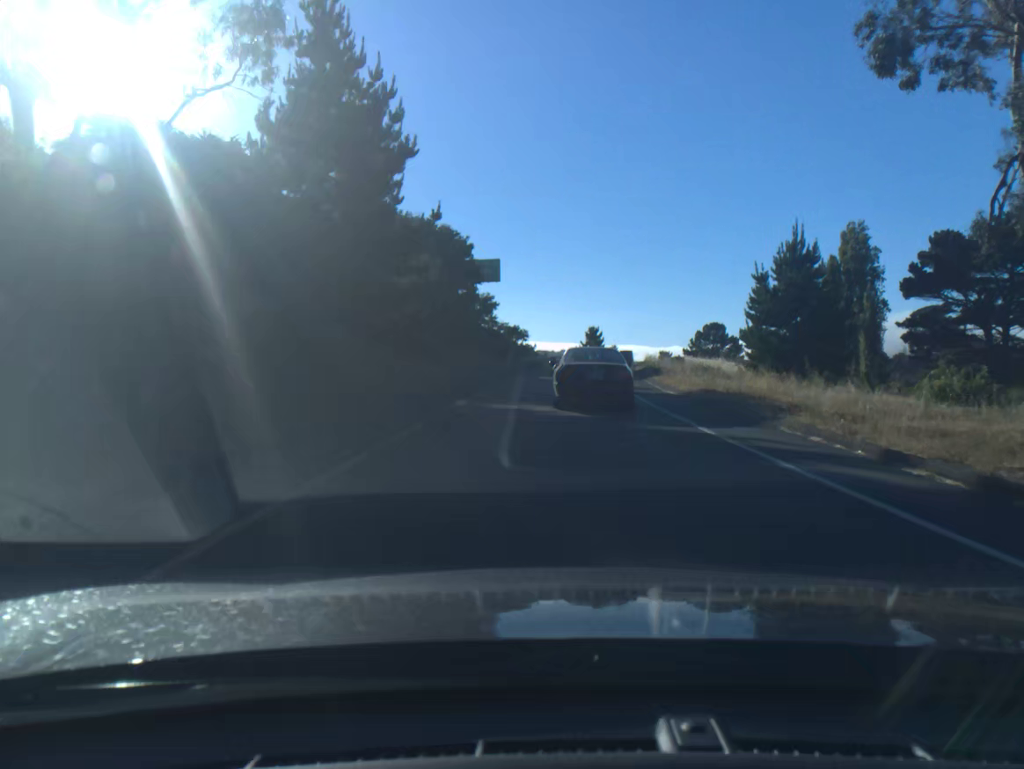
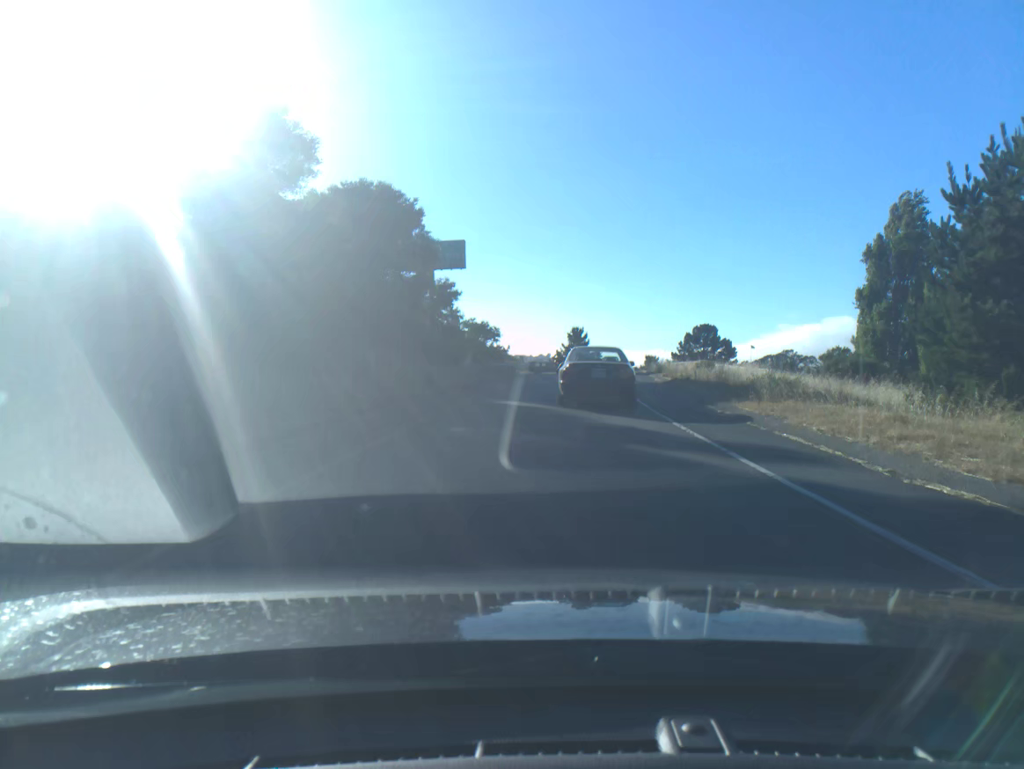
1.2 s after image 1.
(+0.2, +17.8) m; +1°
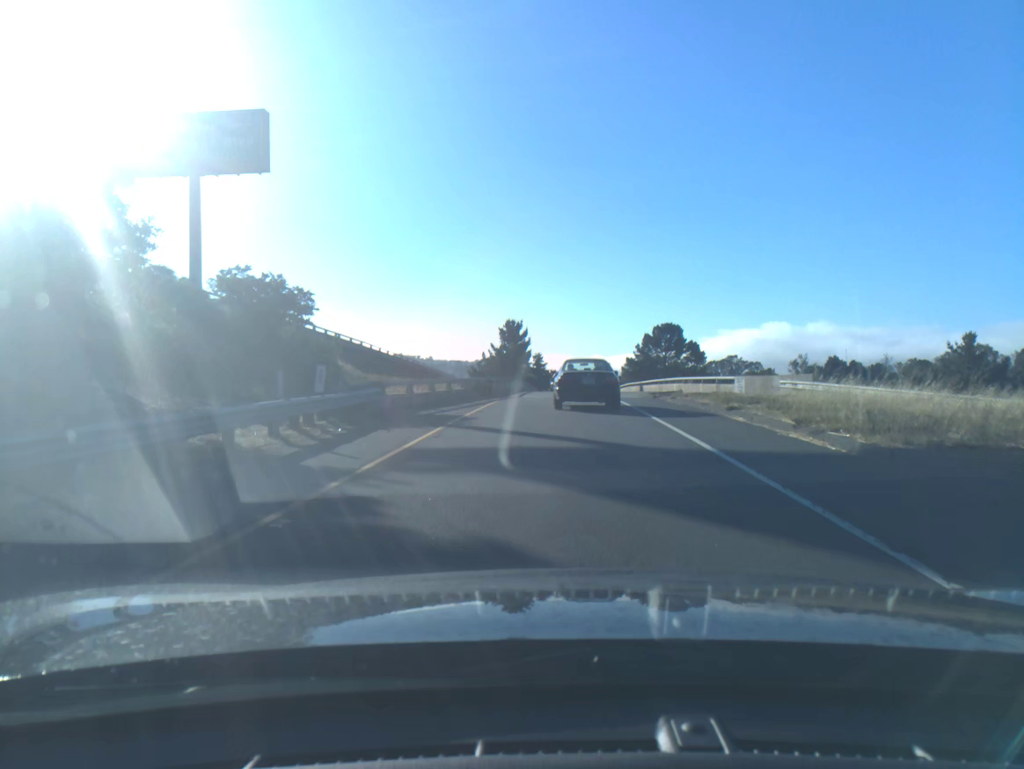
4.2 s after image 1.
(+1.8, +41.9) m; +5°
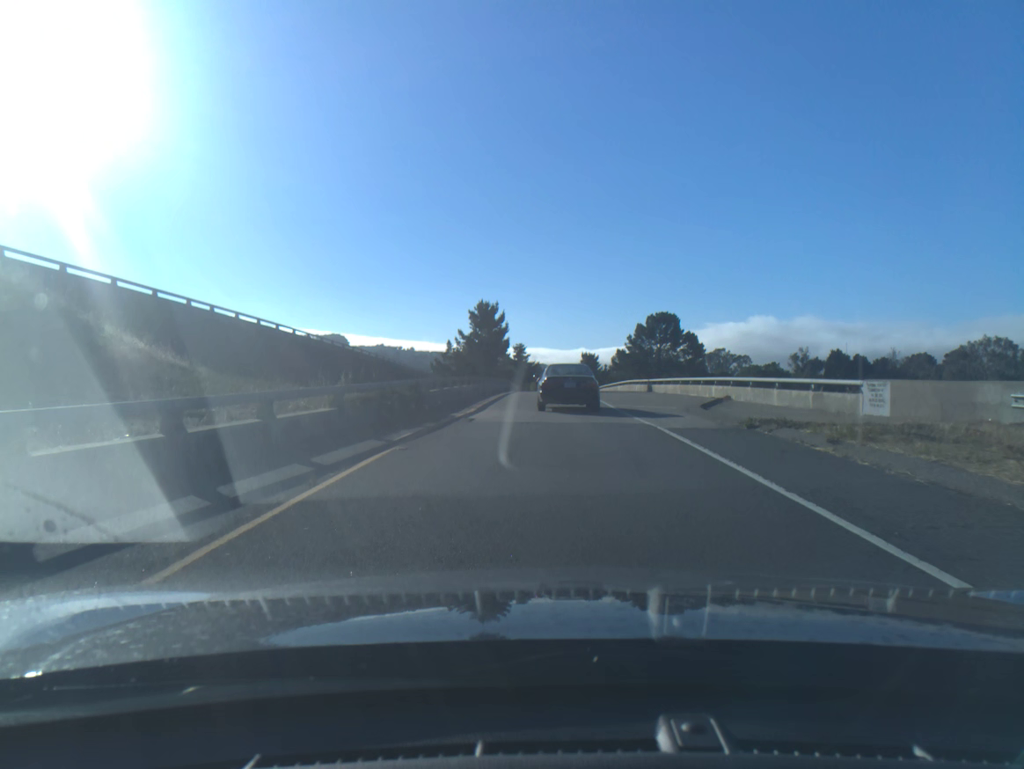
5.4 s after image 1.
(+0.2, +16.7) m; +1°
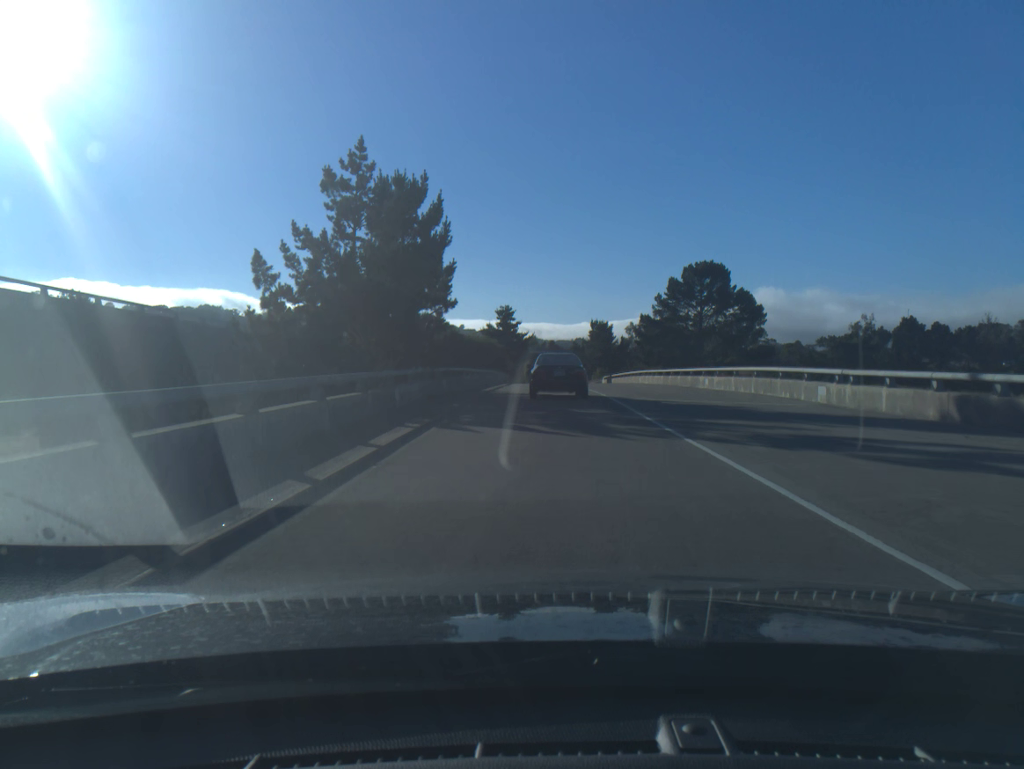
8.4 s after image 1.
(+0.1, +43.9) m; 0°
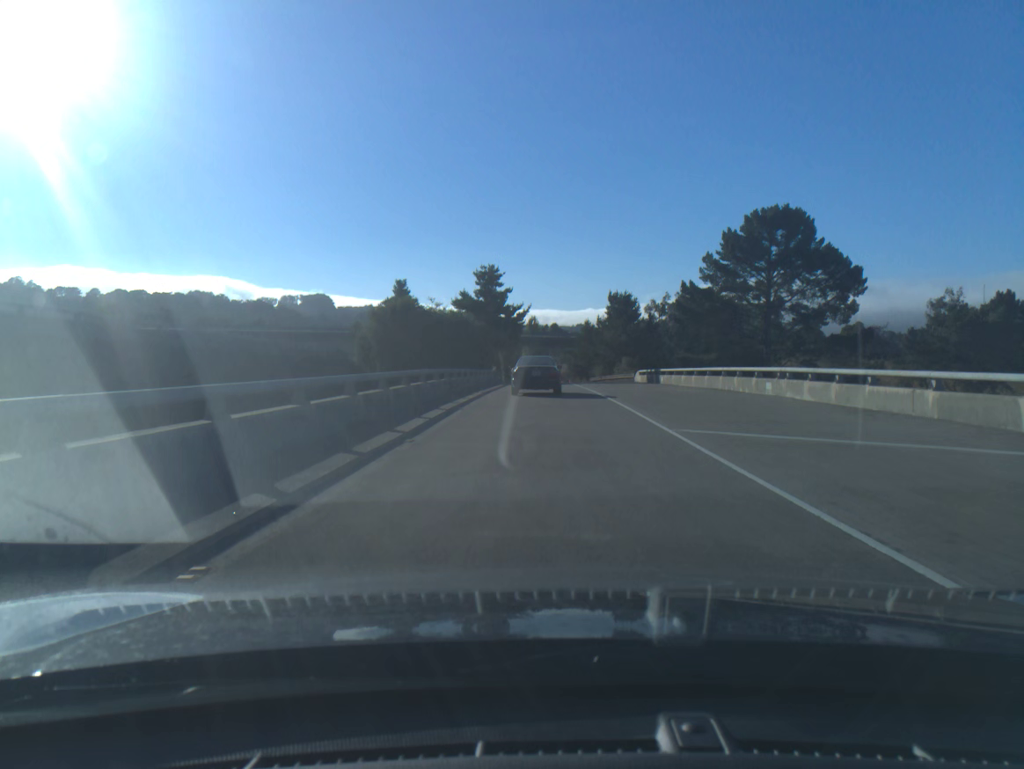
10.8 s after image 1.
(0.0, +34.4) m; 0°
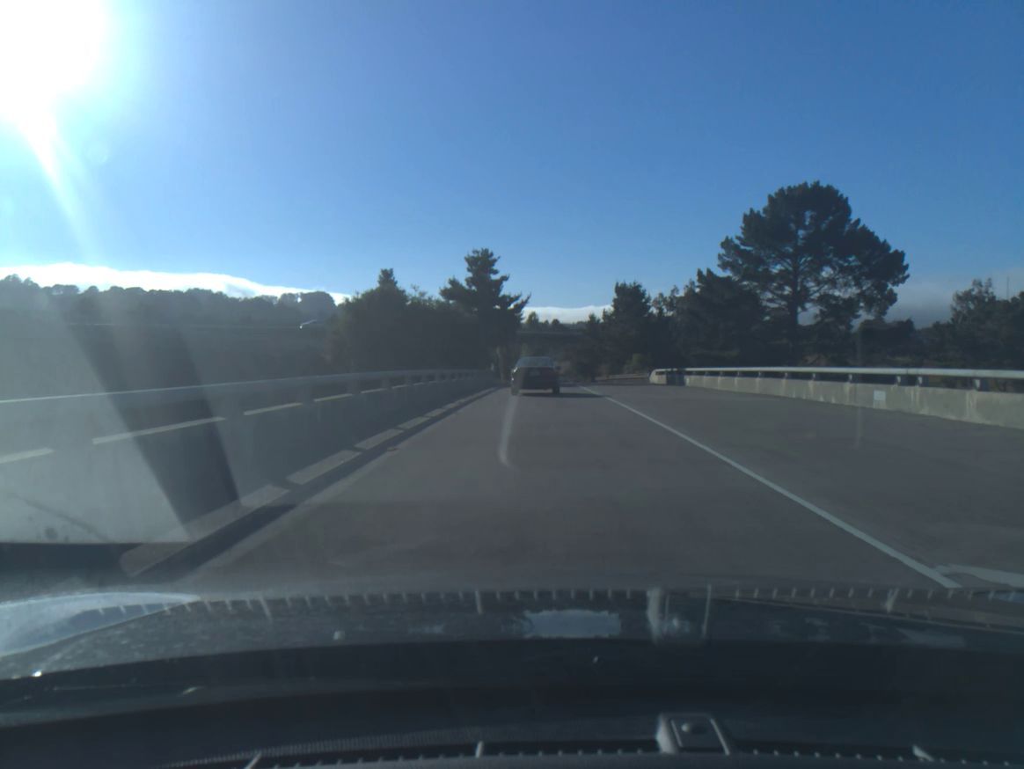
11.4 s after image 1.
(0.0, +8.8) m; 0°
